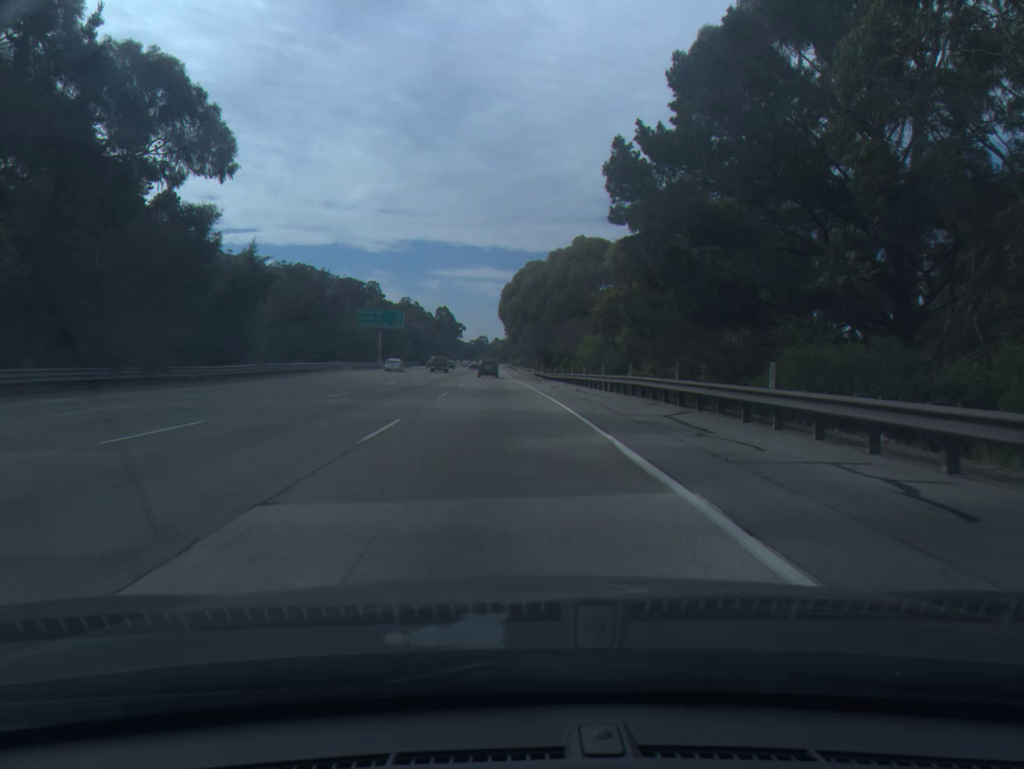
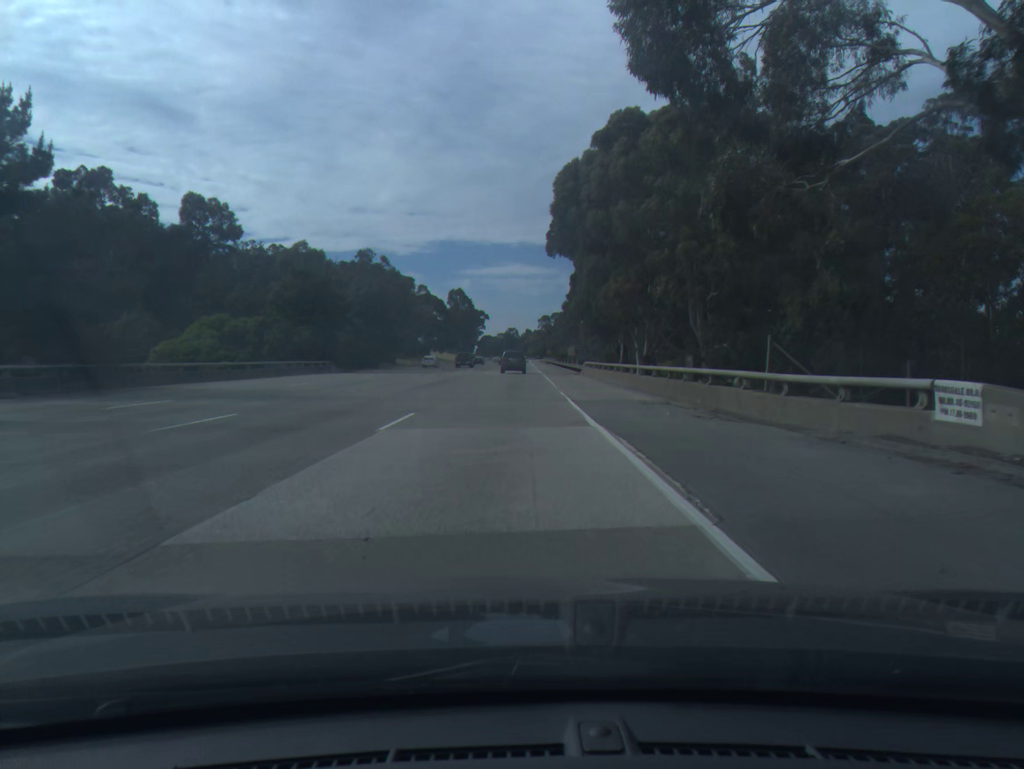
(-2.7, +100.8) m; -2°
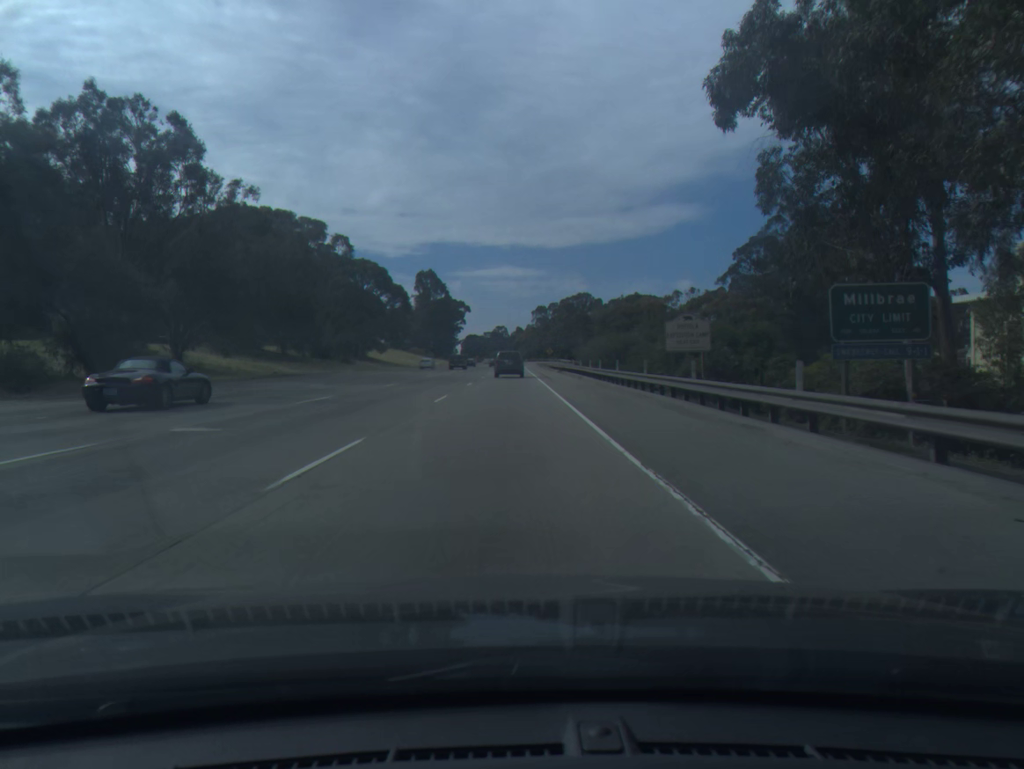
(+0.4, +77.7) m; 0°
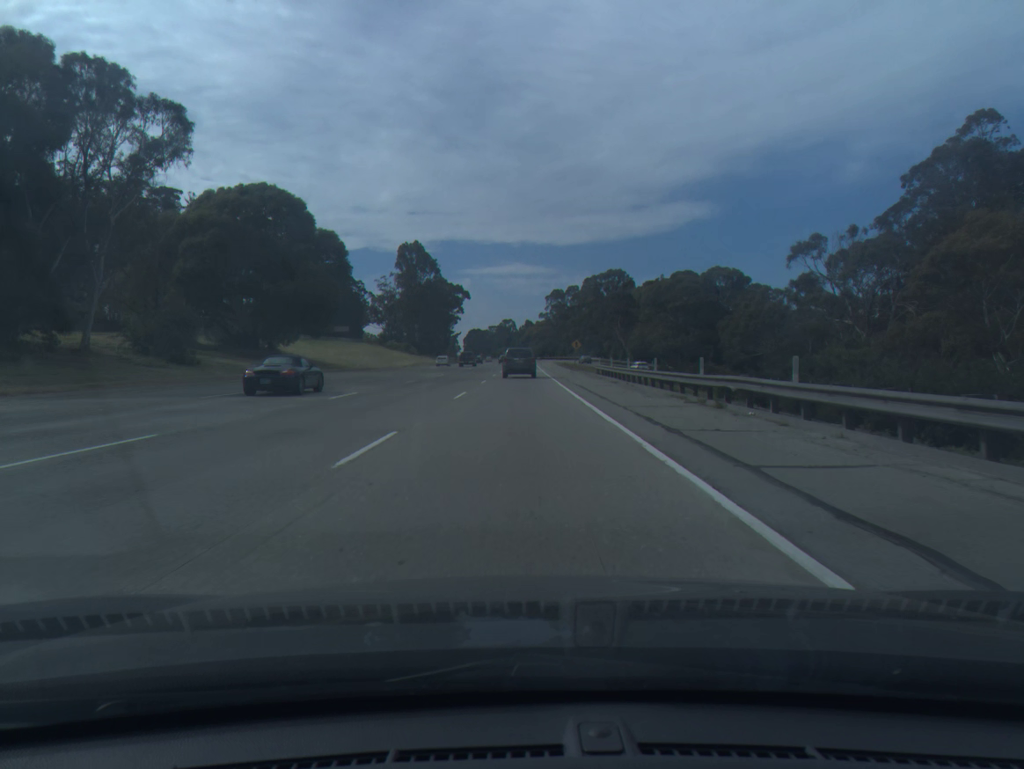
(-0.3, +57.3) m; 0°
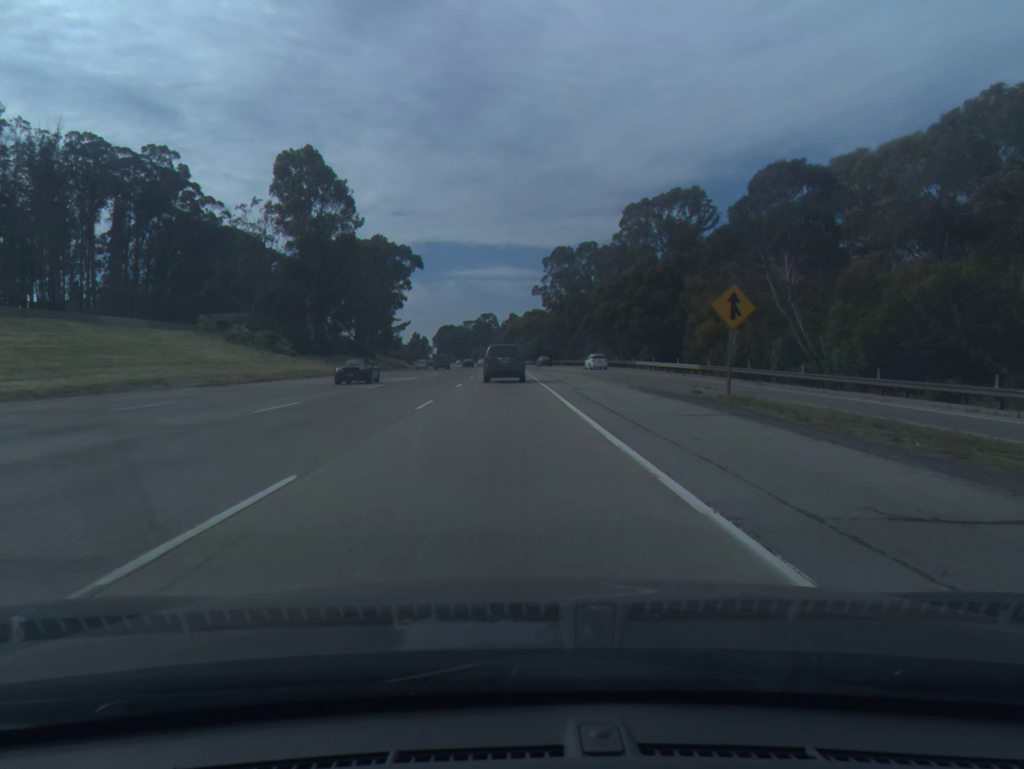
(+0.9, +92.5) m; +1°
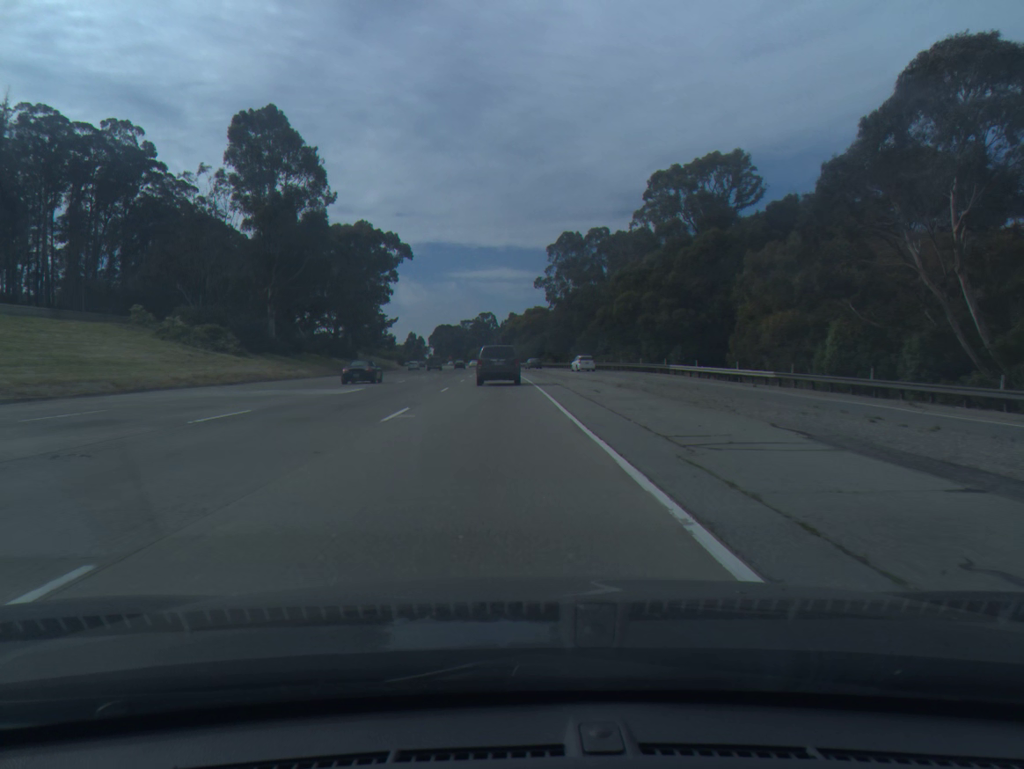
(0.0, +18.0) m; 0°
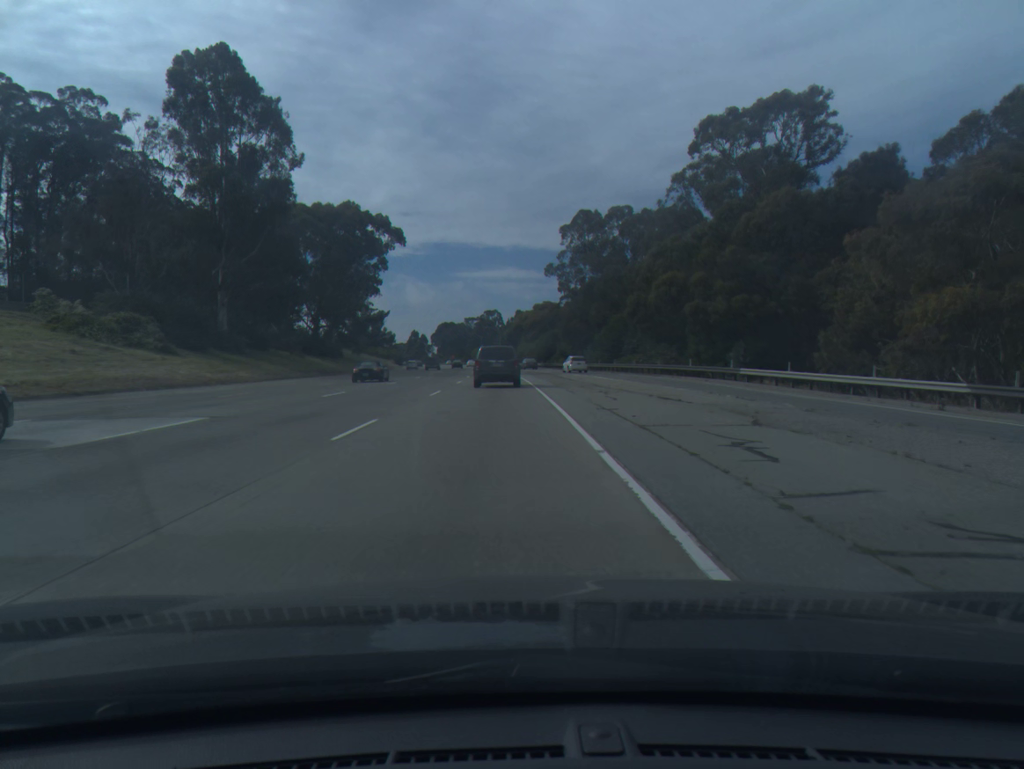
(0.0, +17.8) m; 0°
